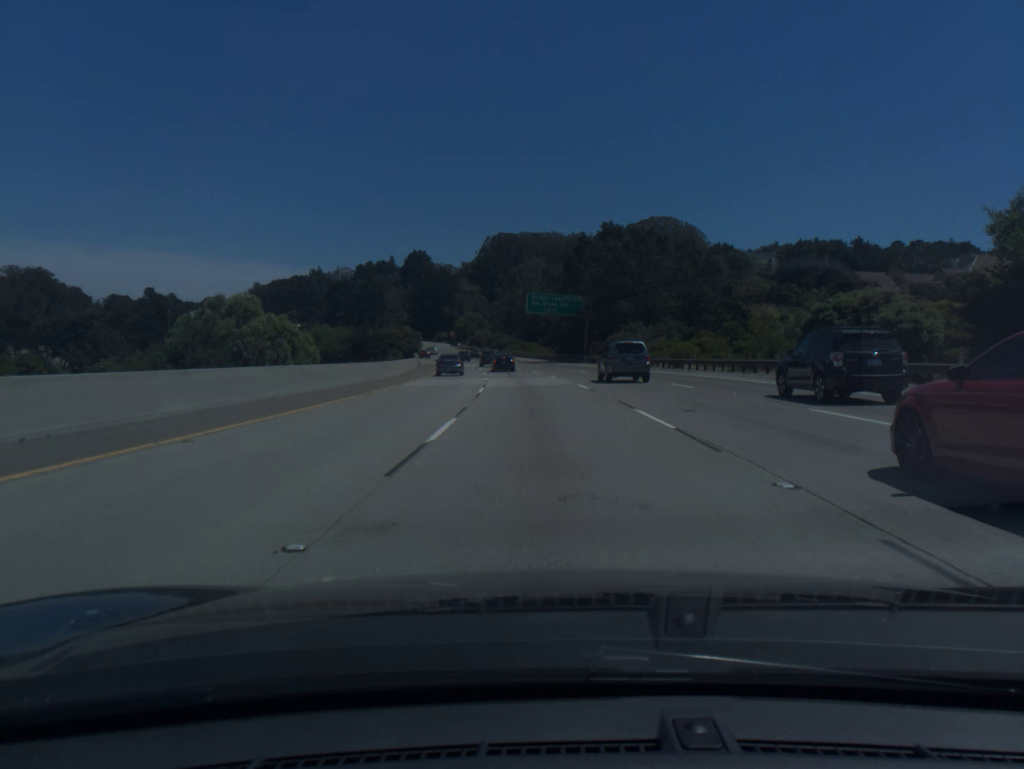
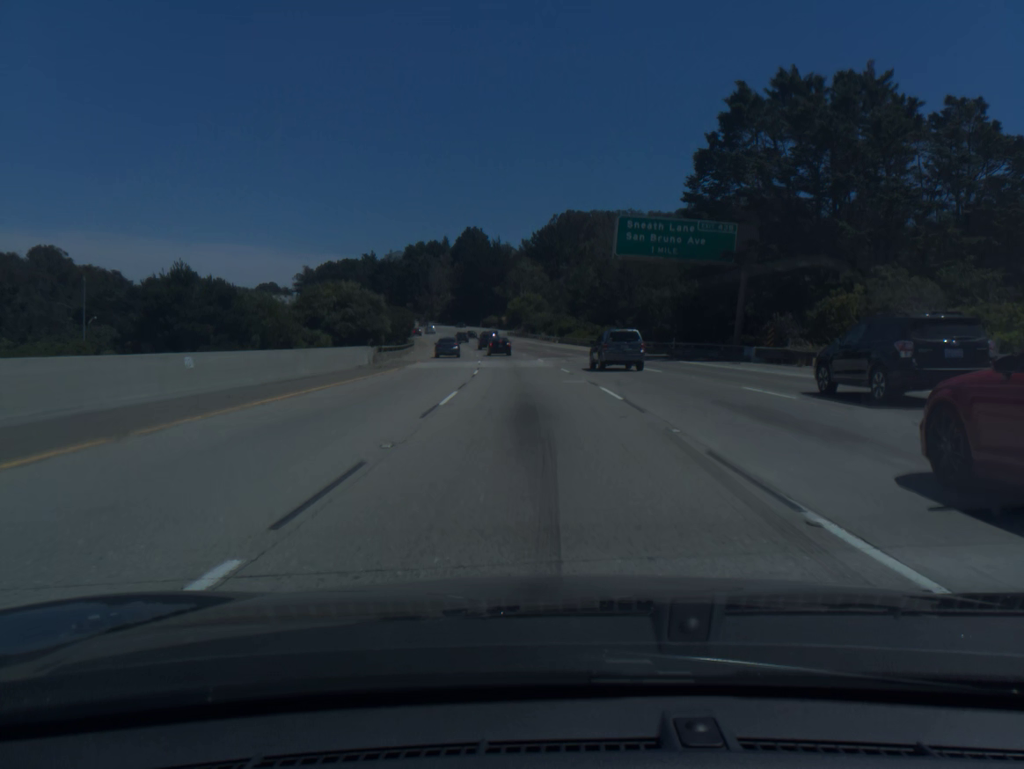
(-2.0, +54.0) m; -5°
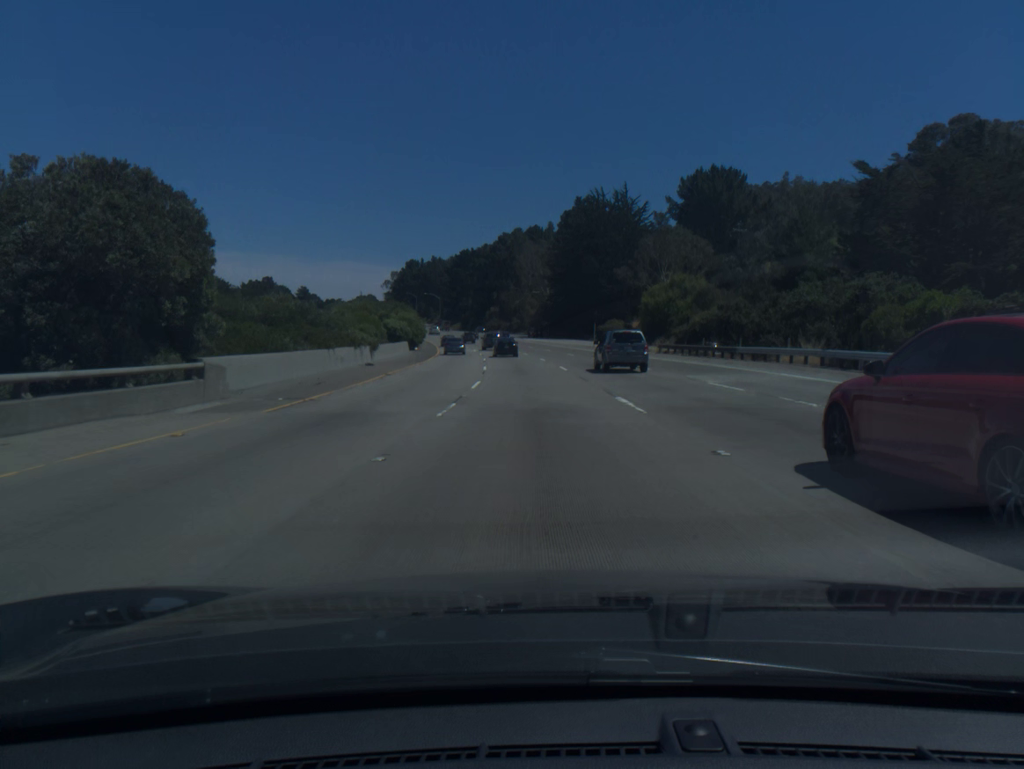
(-6.7, +89.5) m; -8°
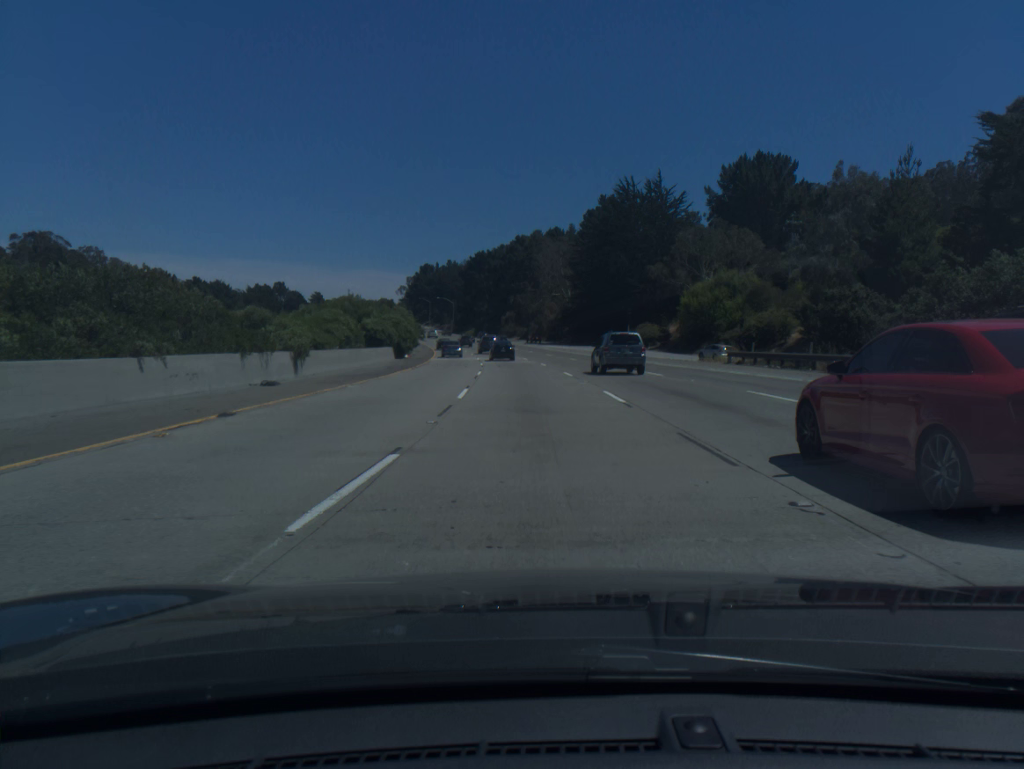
(-0.2, +17.8) m; -1°
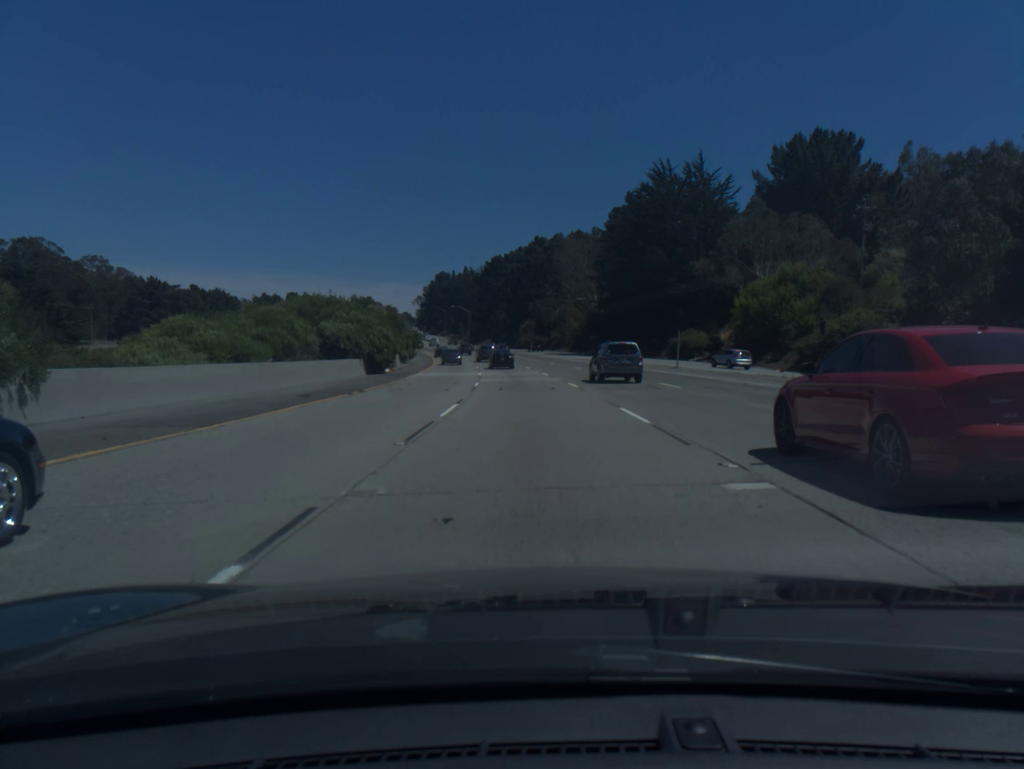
(-0.2, +17.7) m; -2°
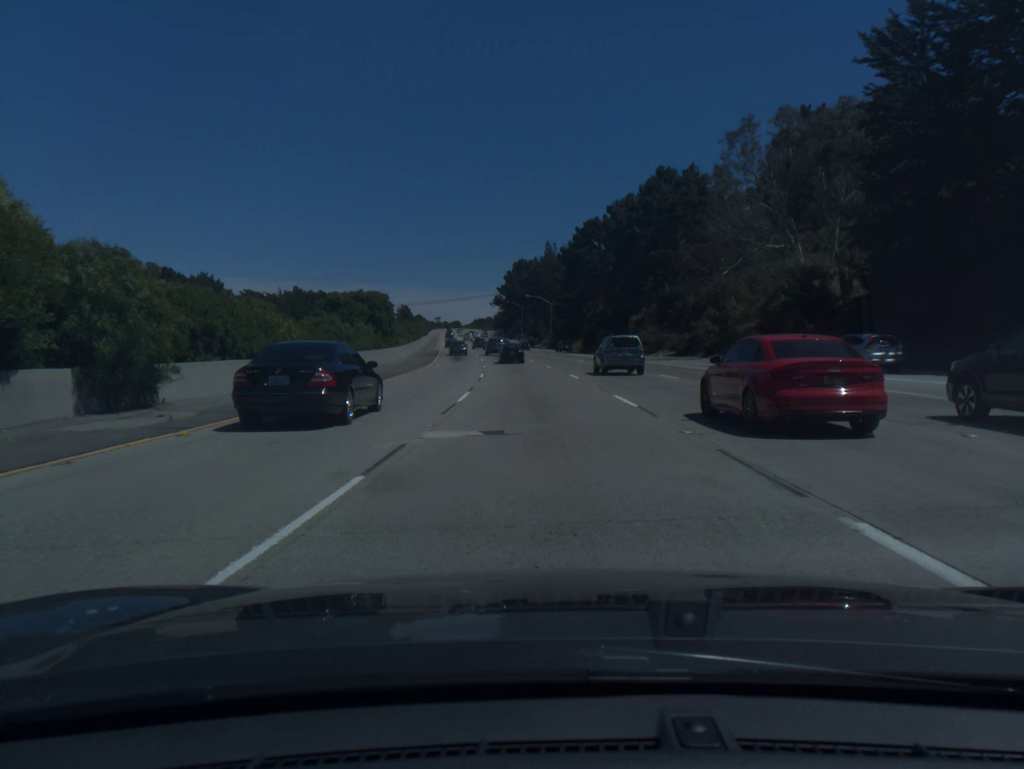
(-4.1, +70.0) m; -7°
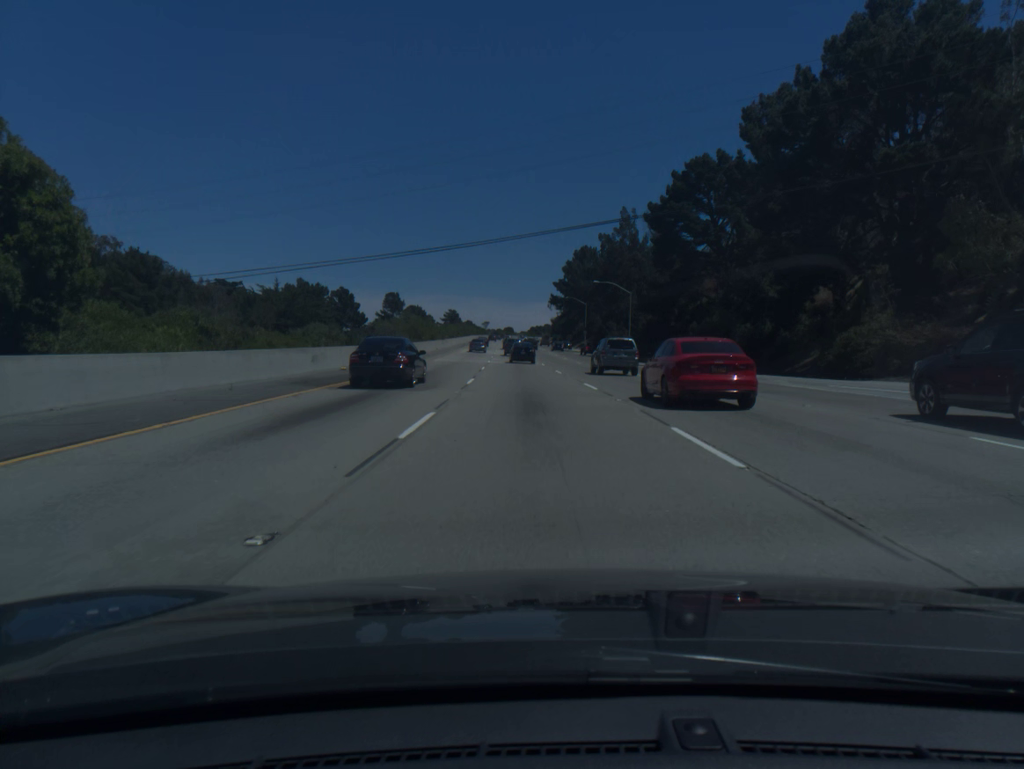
(-2.0, +52.0) m; -4°
